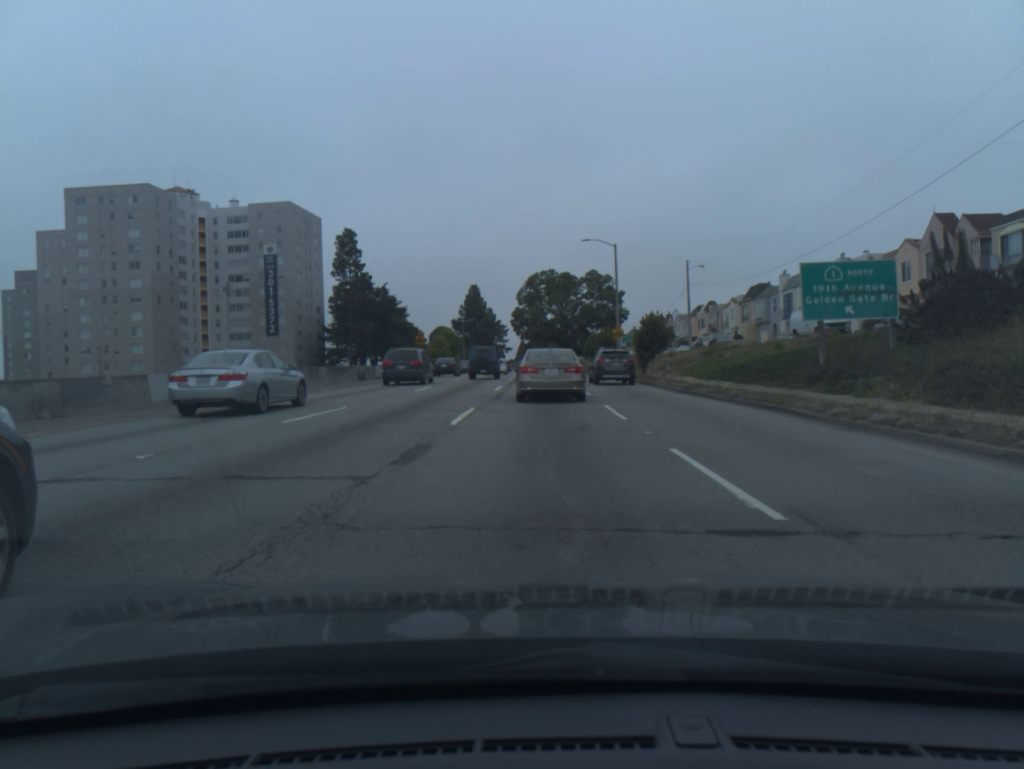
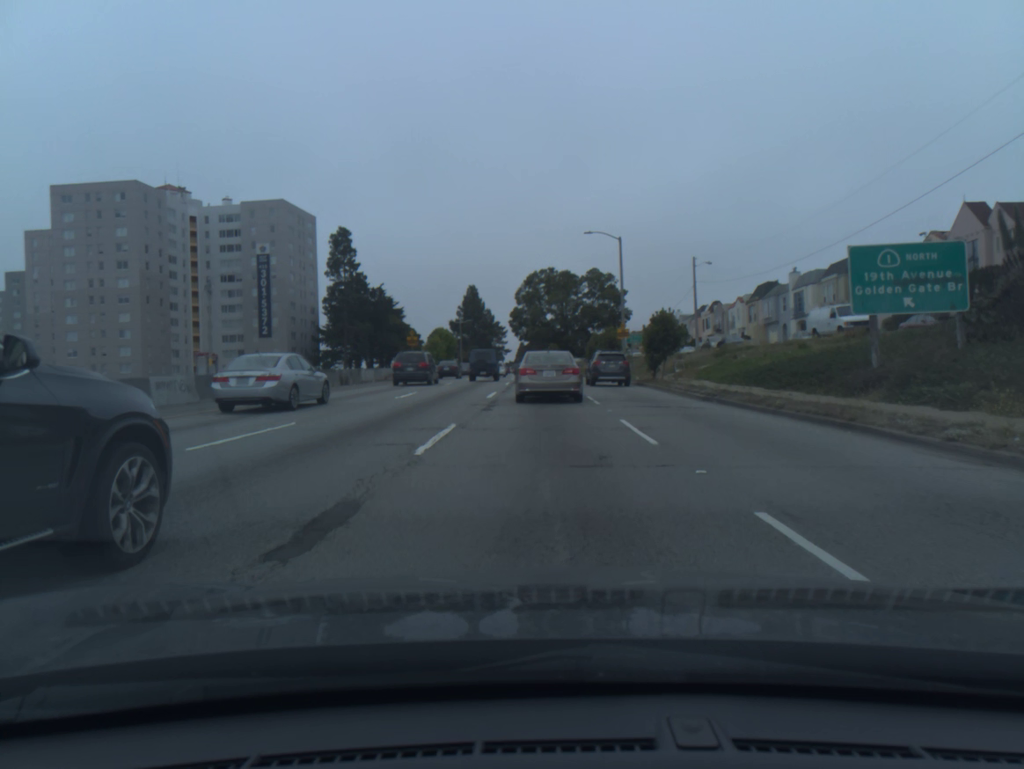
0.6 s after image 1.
(0.0, +3.9) m; 0°
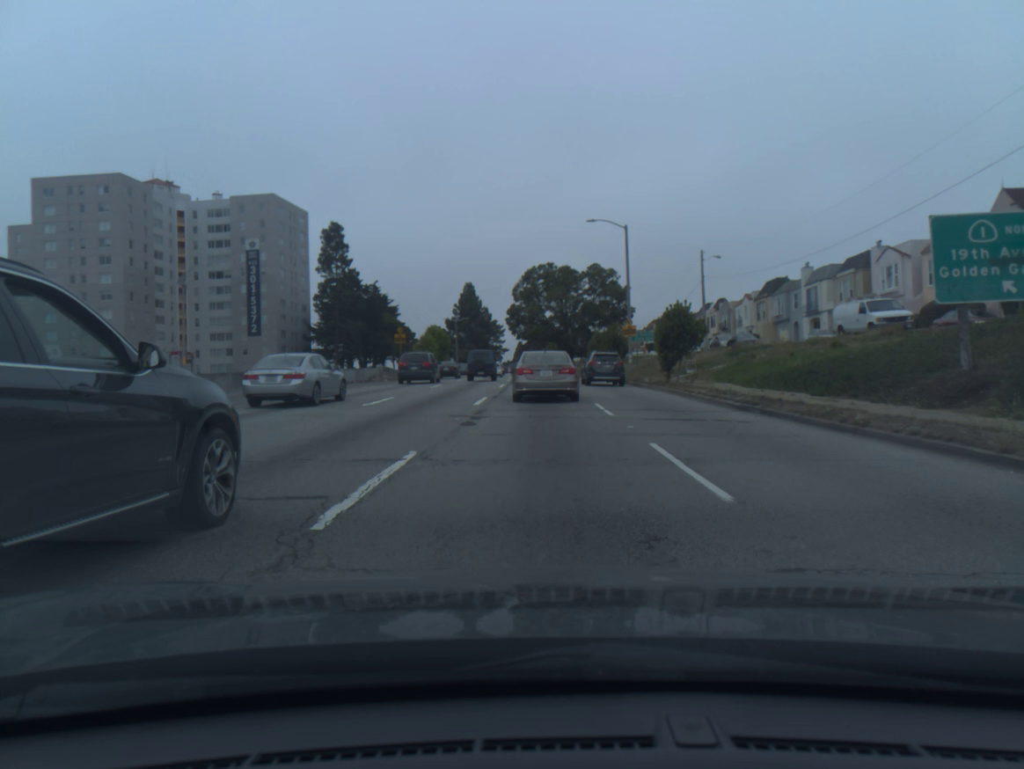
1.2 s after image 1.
(0.0, +4.3) m; 0°
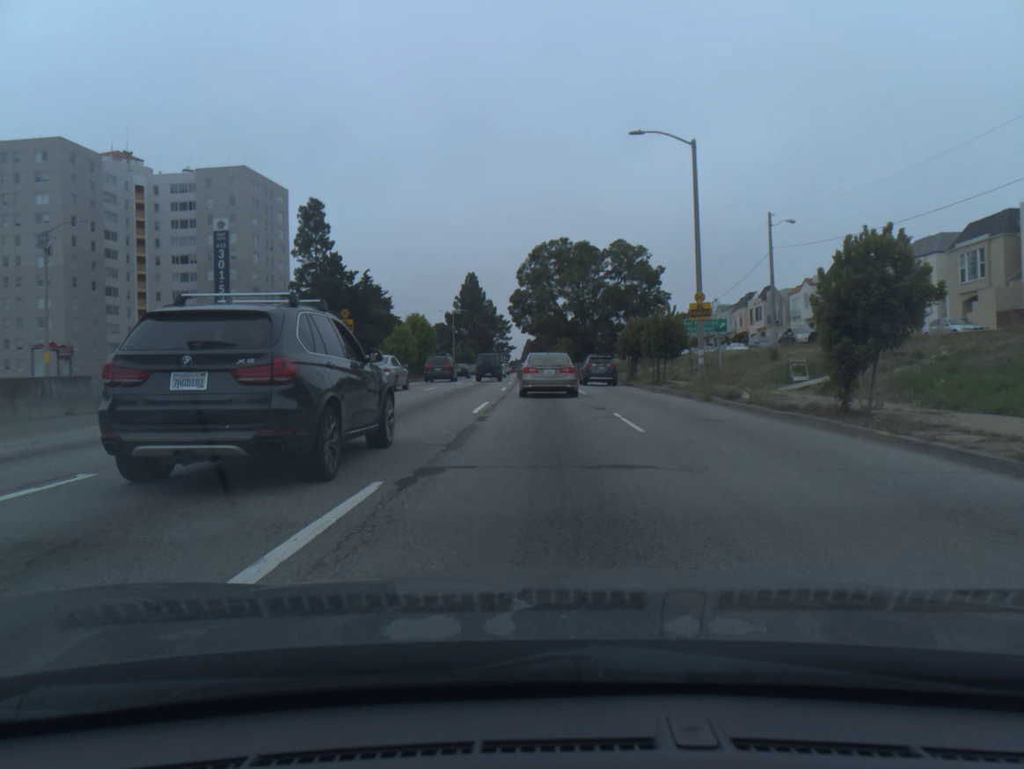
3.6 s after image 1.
(-0.1, +17.8) m; -1°
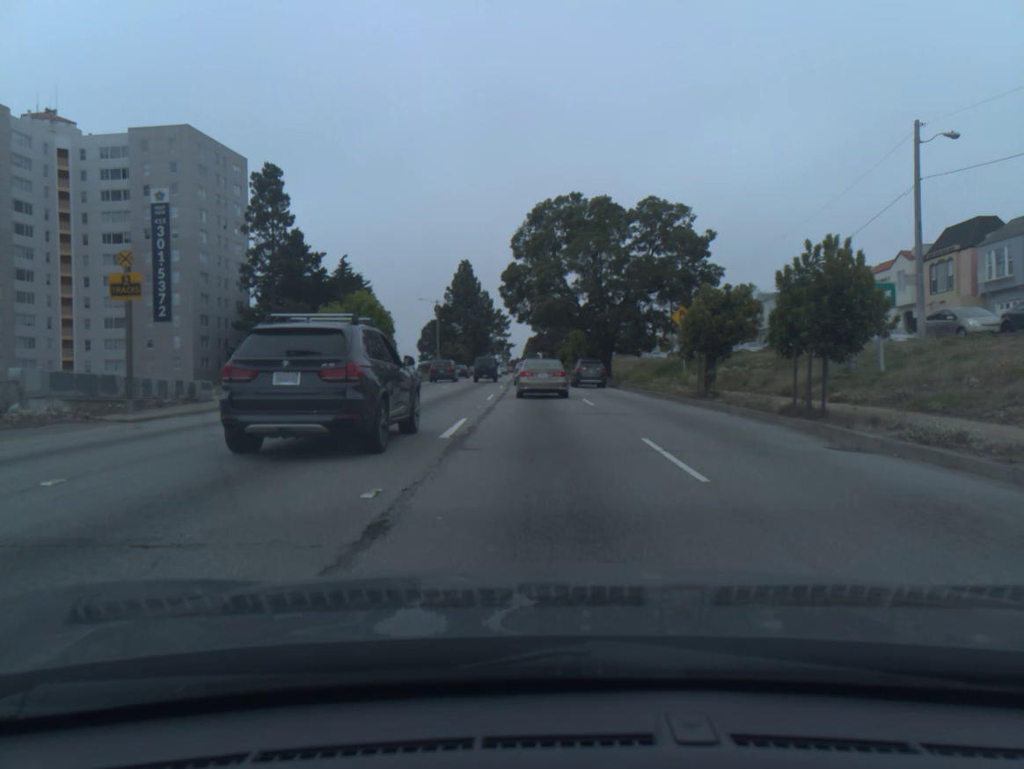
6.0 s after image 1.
(0.0, +20.0) m; 0°
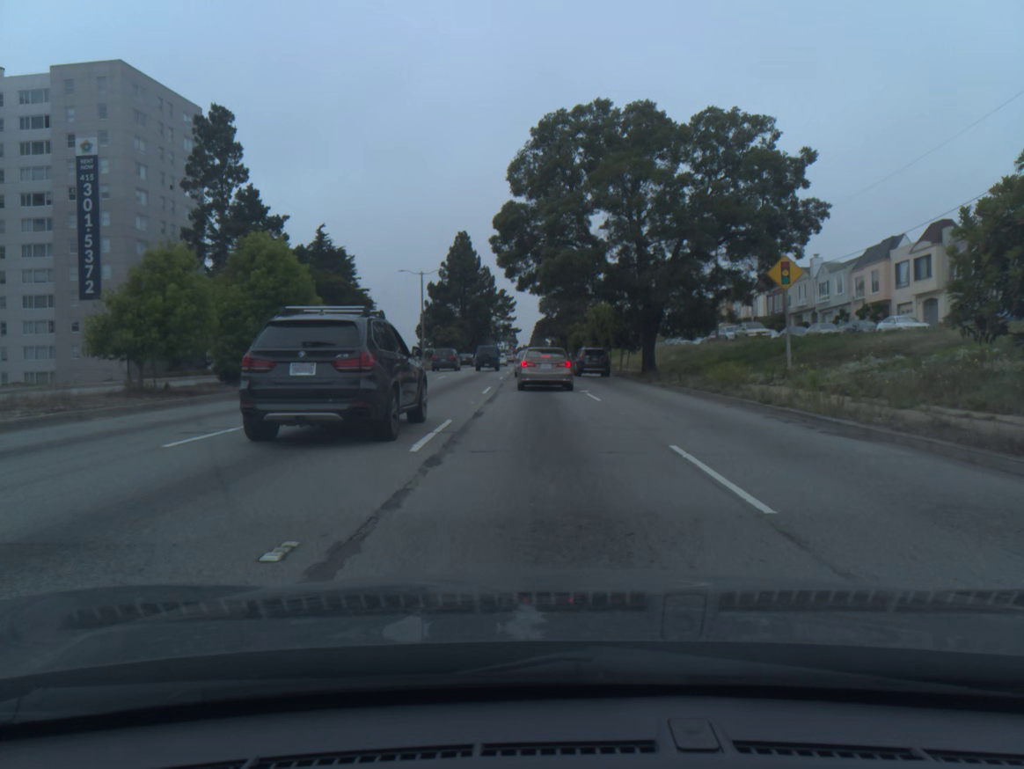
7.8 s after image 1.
(-0.1, +17.0) m; -1°
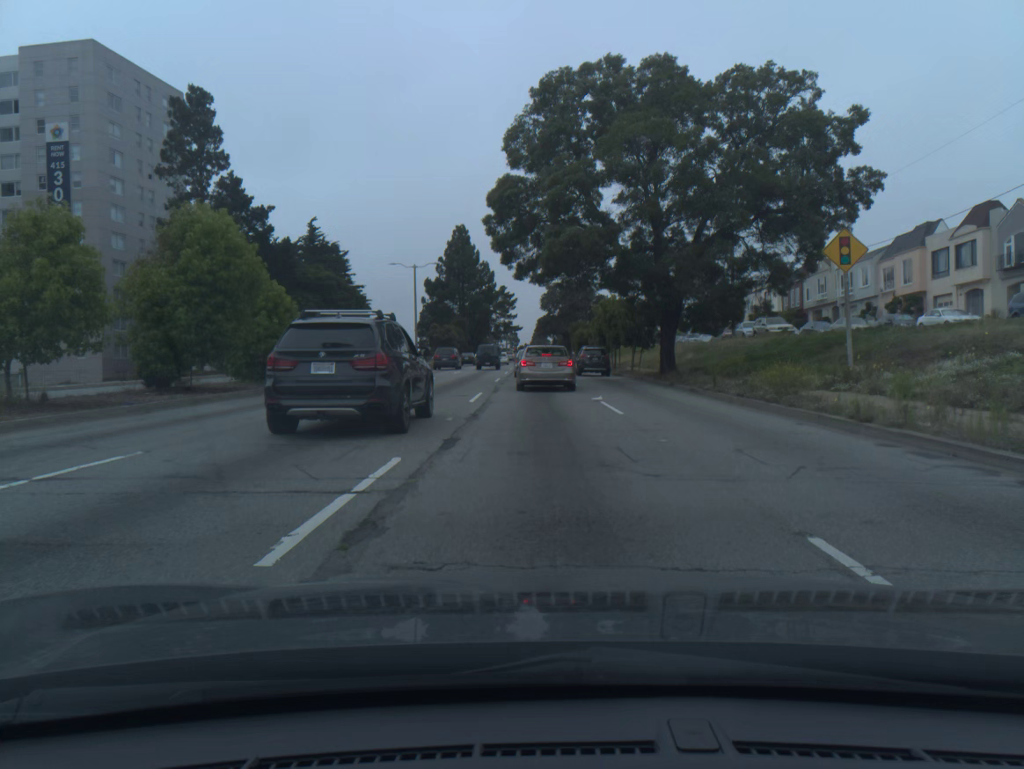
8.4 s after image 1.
(0.0, +5.3) m; 0°
